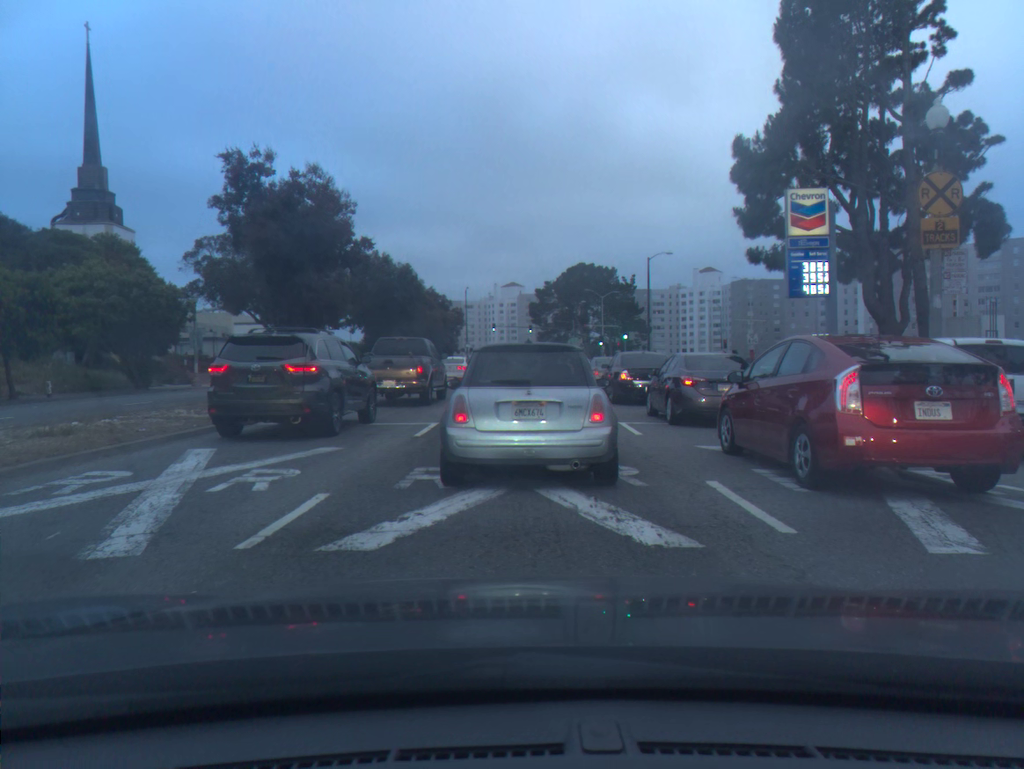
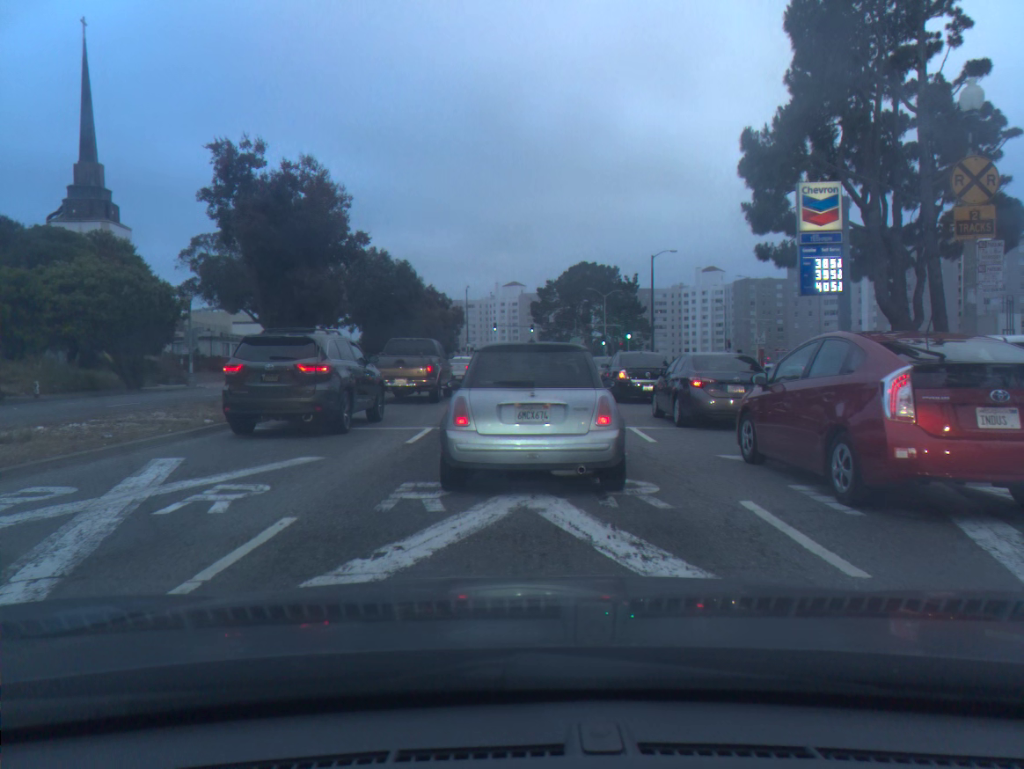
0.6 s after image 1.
(0.0, +1.1) m; 0°
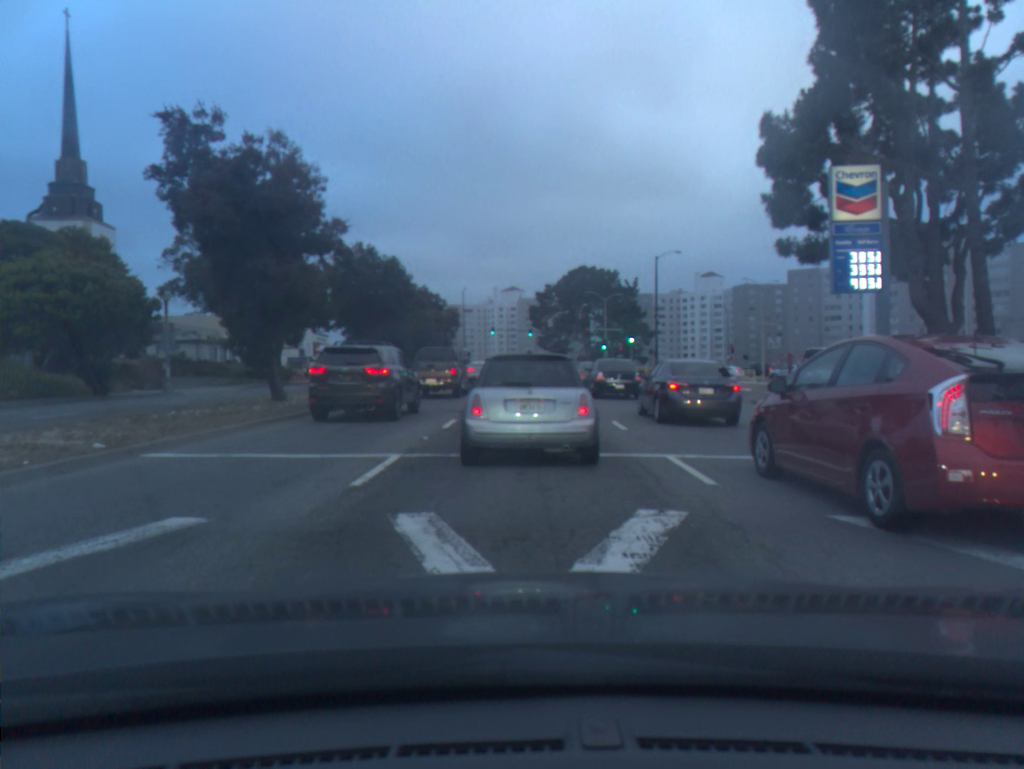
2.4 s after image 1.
(0.0, +3.7) m; 0°
